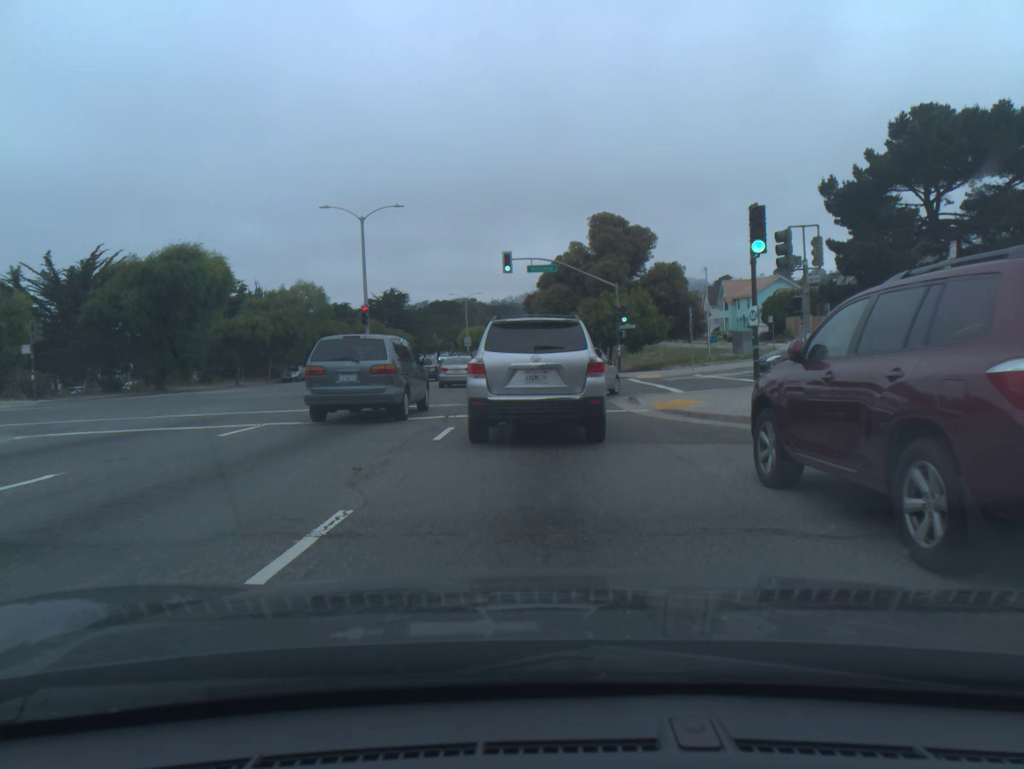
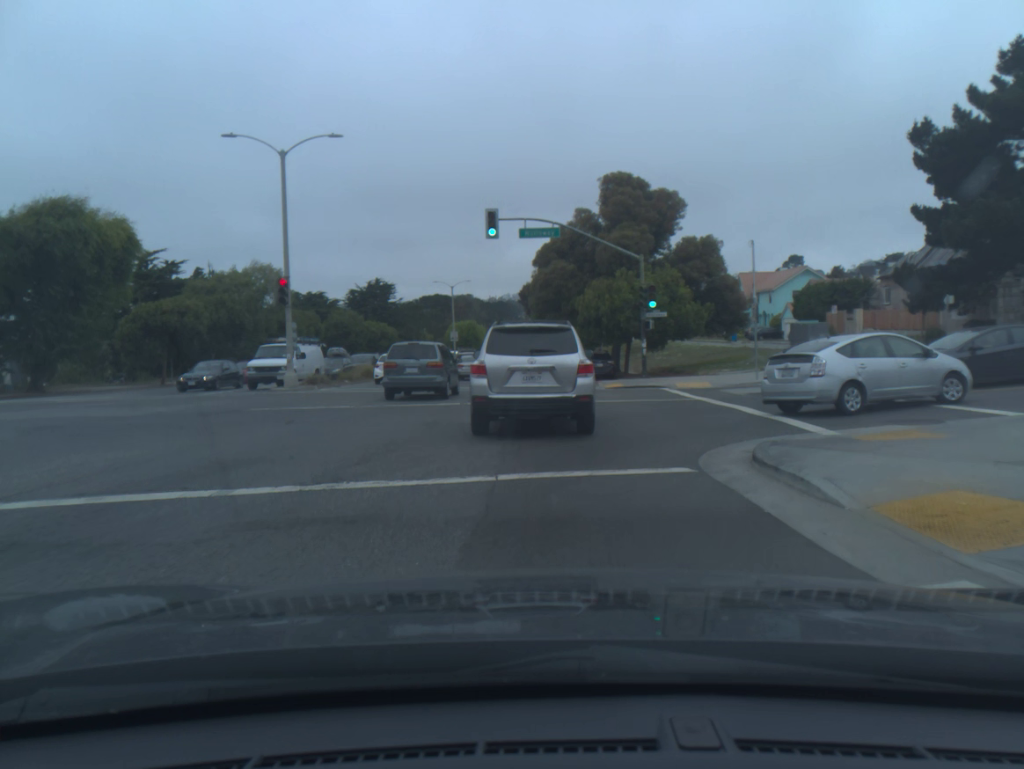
(0.0, +13.3) m; 0°
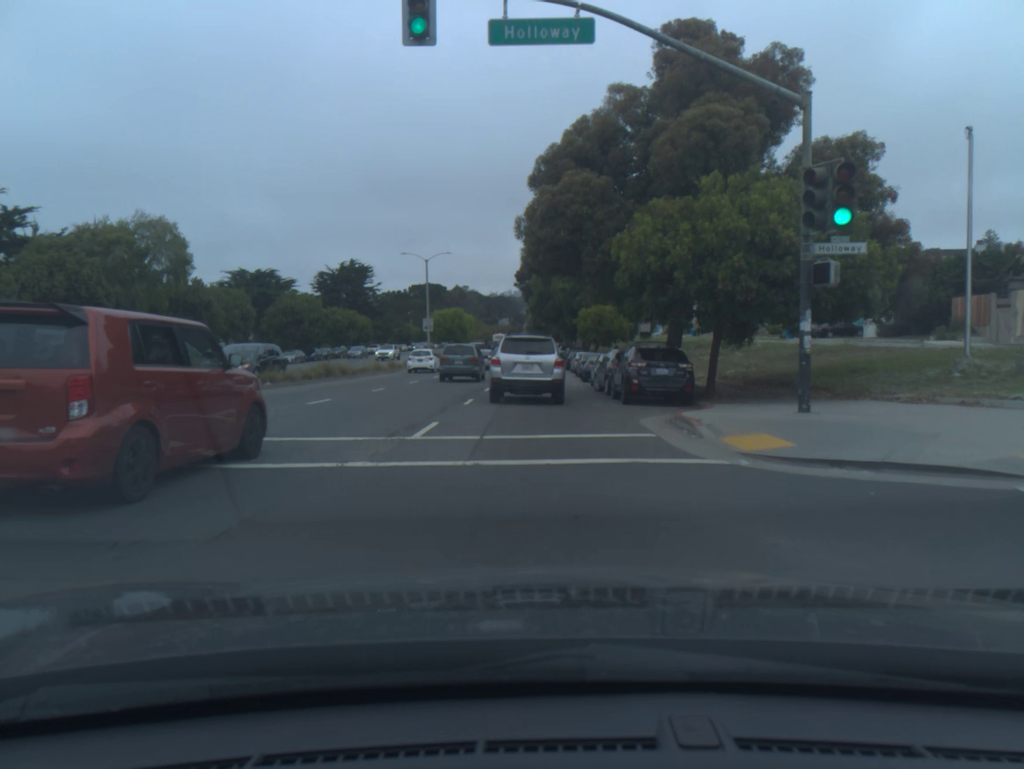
(0.0, +21.4) m; 0°
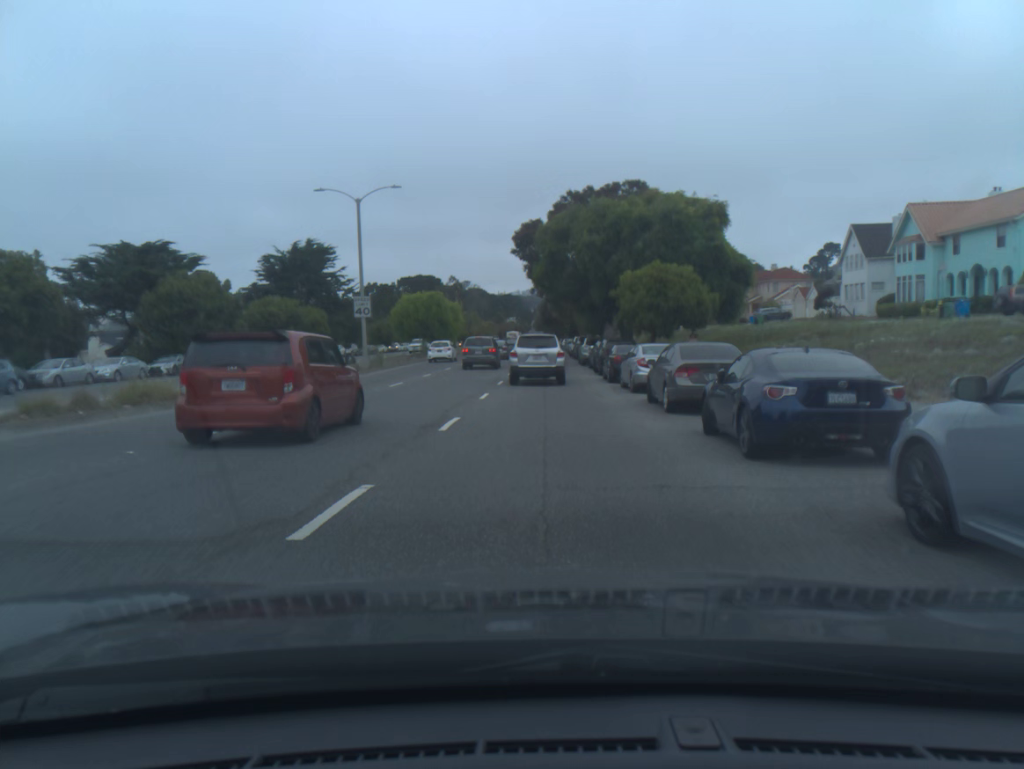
(-0.2, +28.5) m; -1°
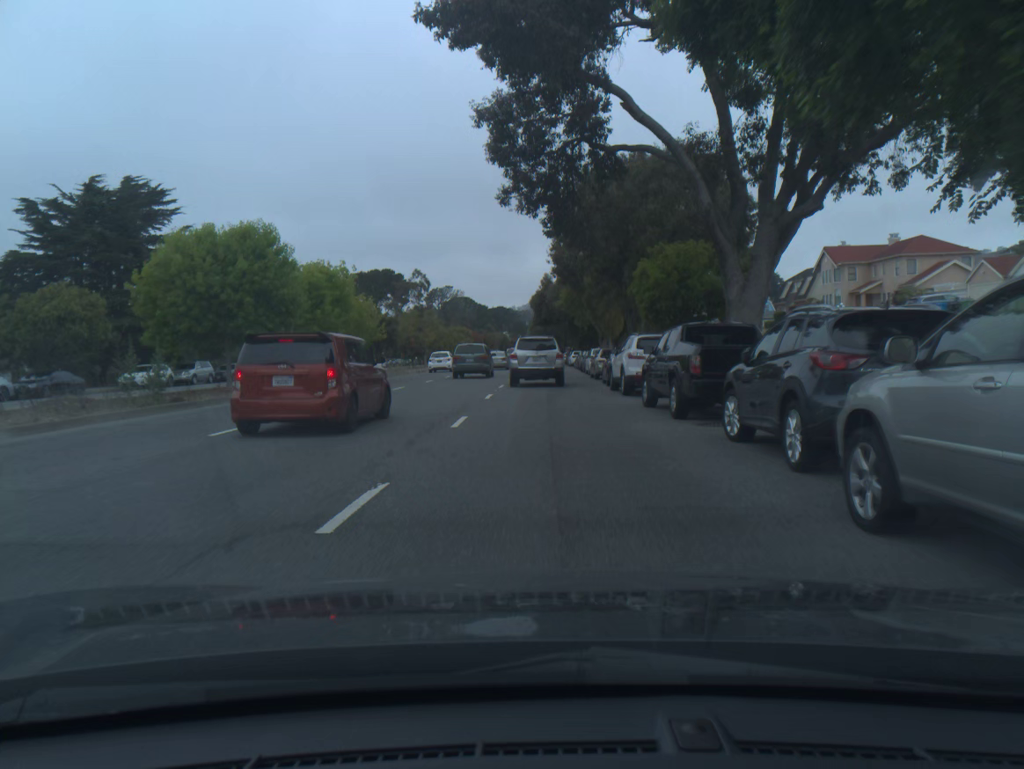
(+0.2, +43.5) m; 0°
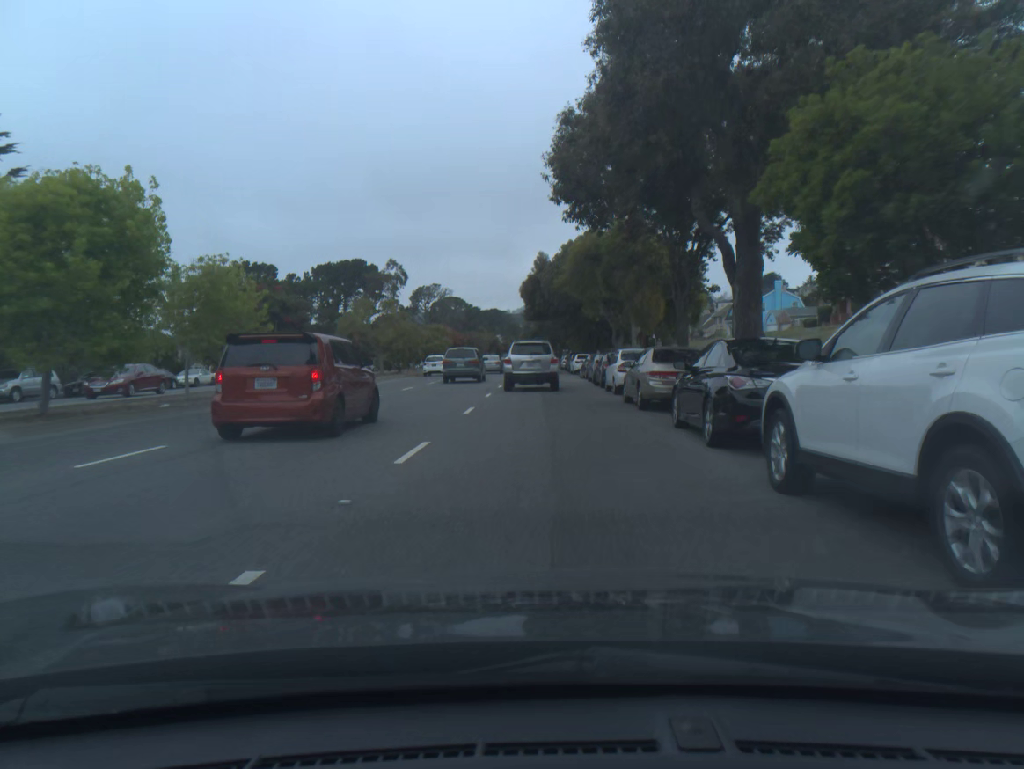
(0.0, +18.1) m; 0°
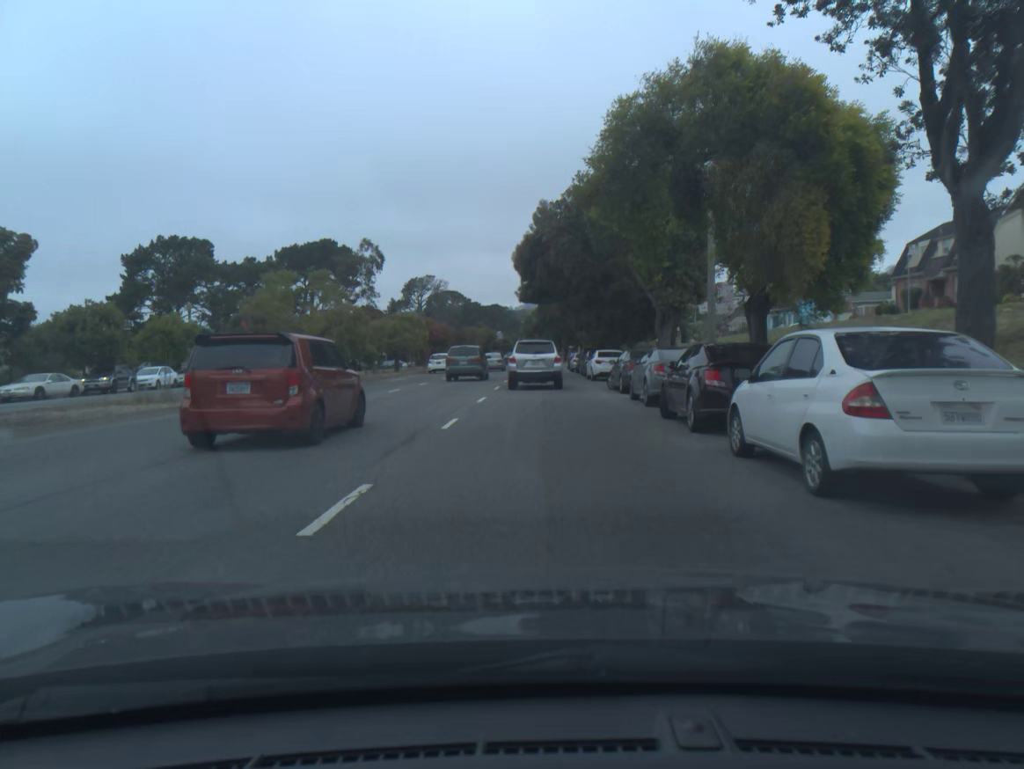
(0.0, +18.2) m; 0°
